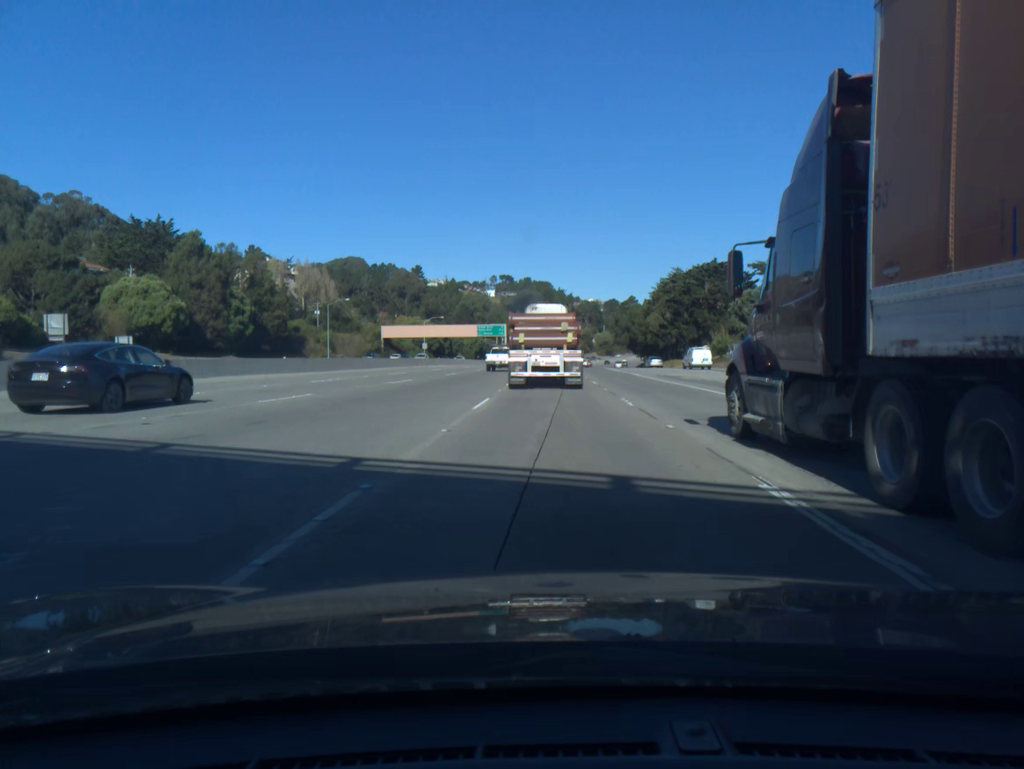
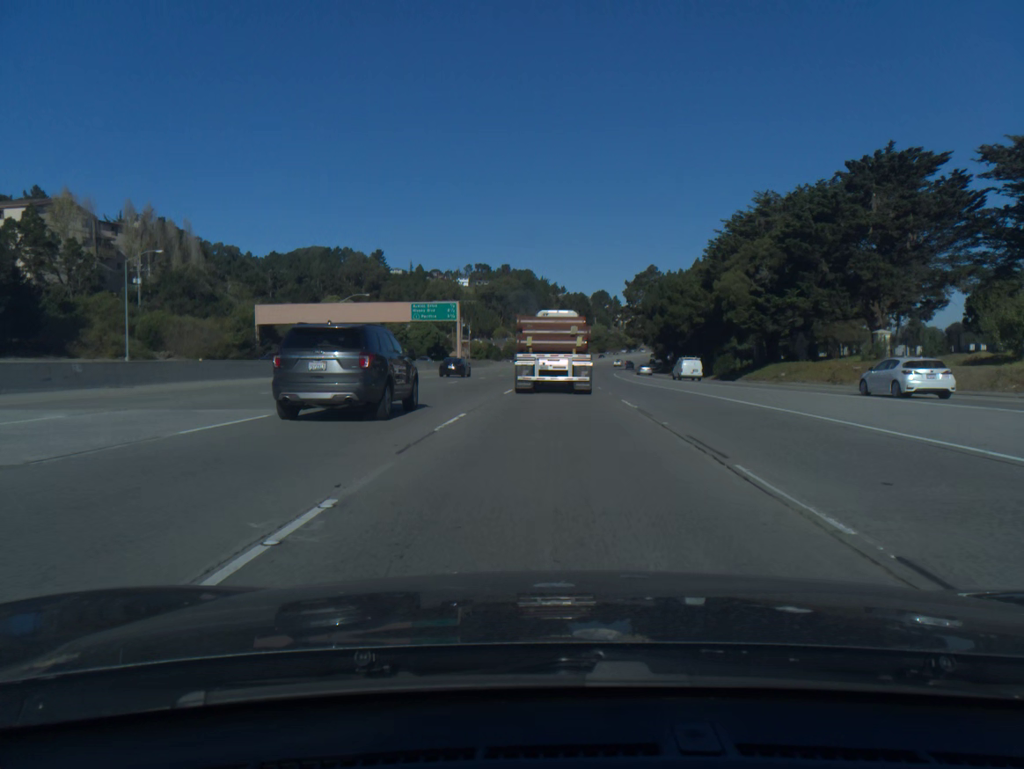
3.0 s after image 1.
(+0.7, +72.2) m; +1°
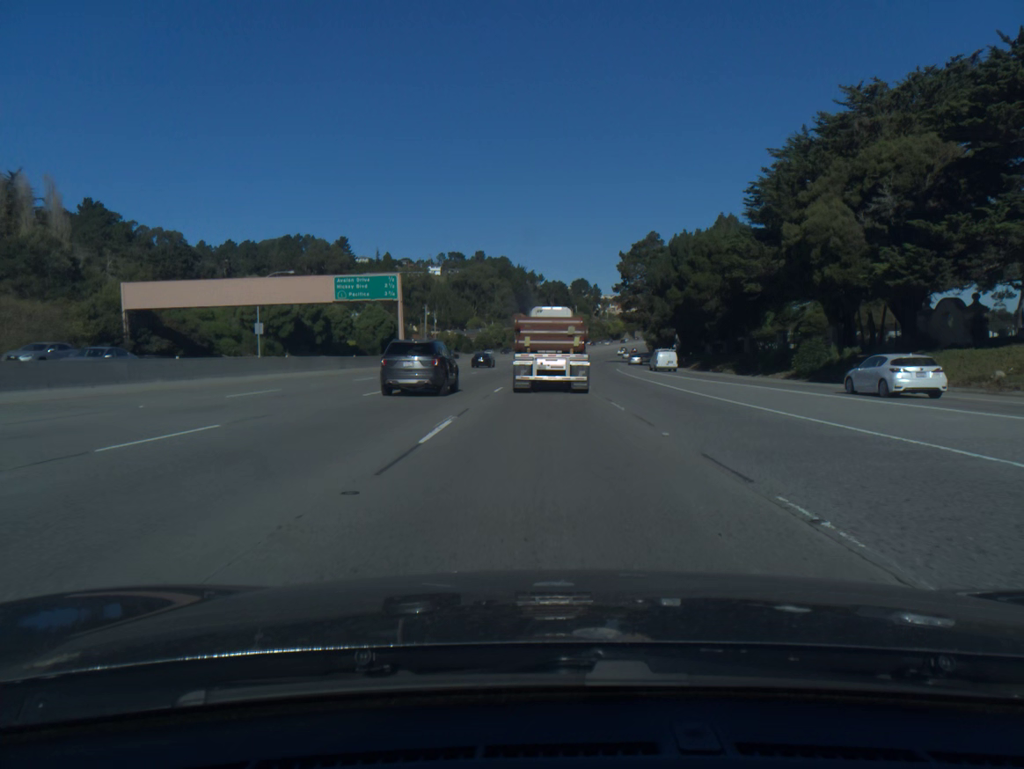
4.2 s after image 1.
(+0.5, +30.7) m; +2°
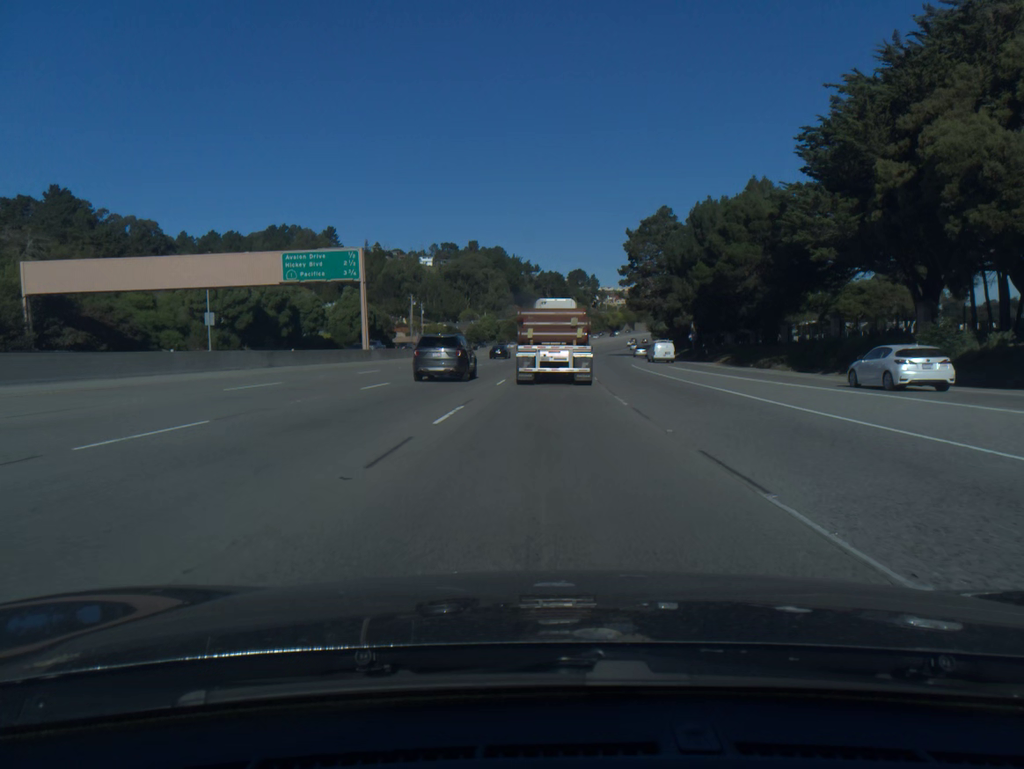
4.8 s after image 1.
(0.0, +14.9) m; 0°
